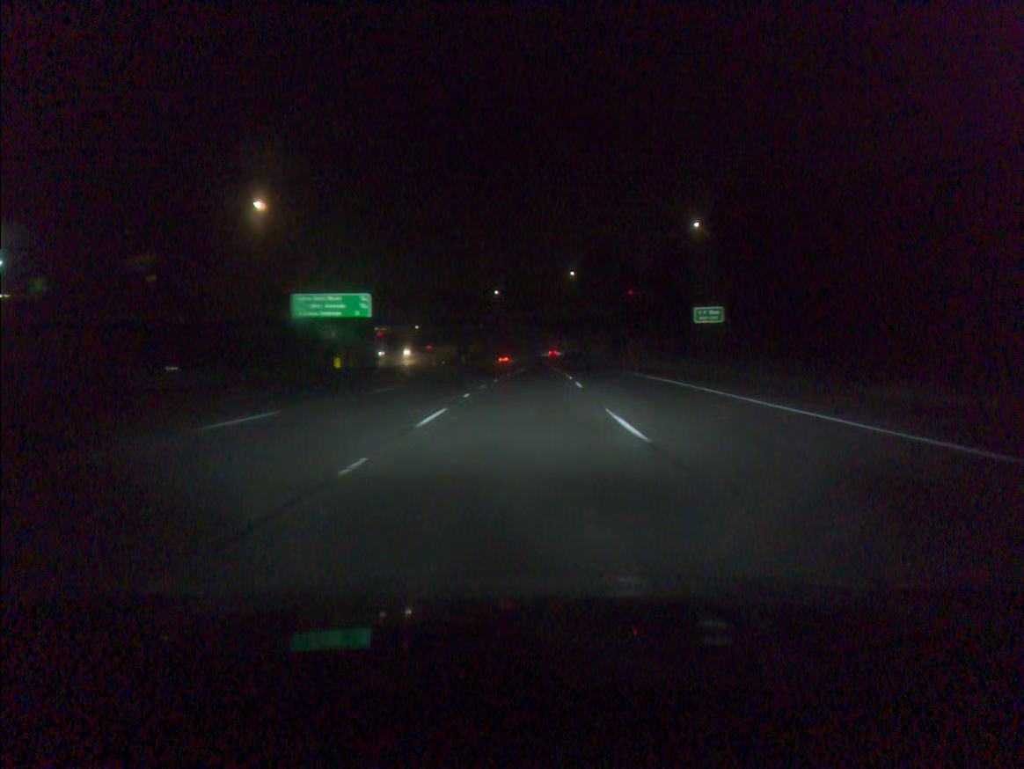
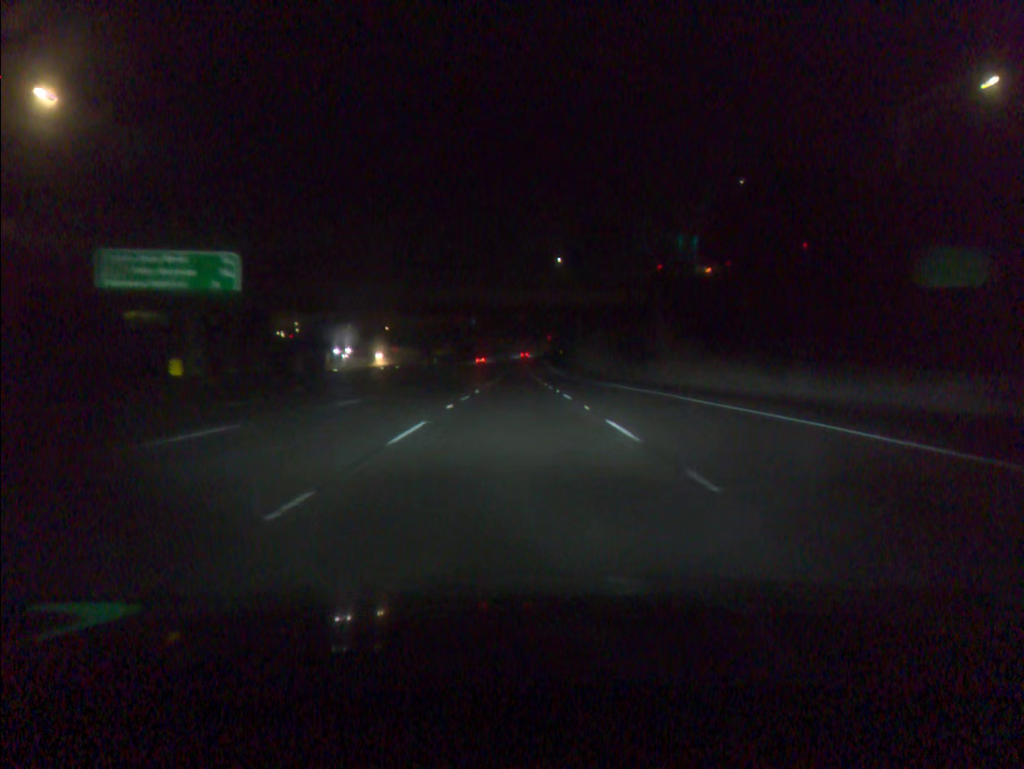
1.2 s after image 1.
(+0.5, +31.2) m; +2°
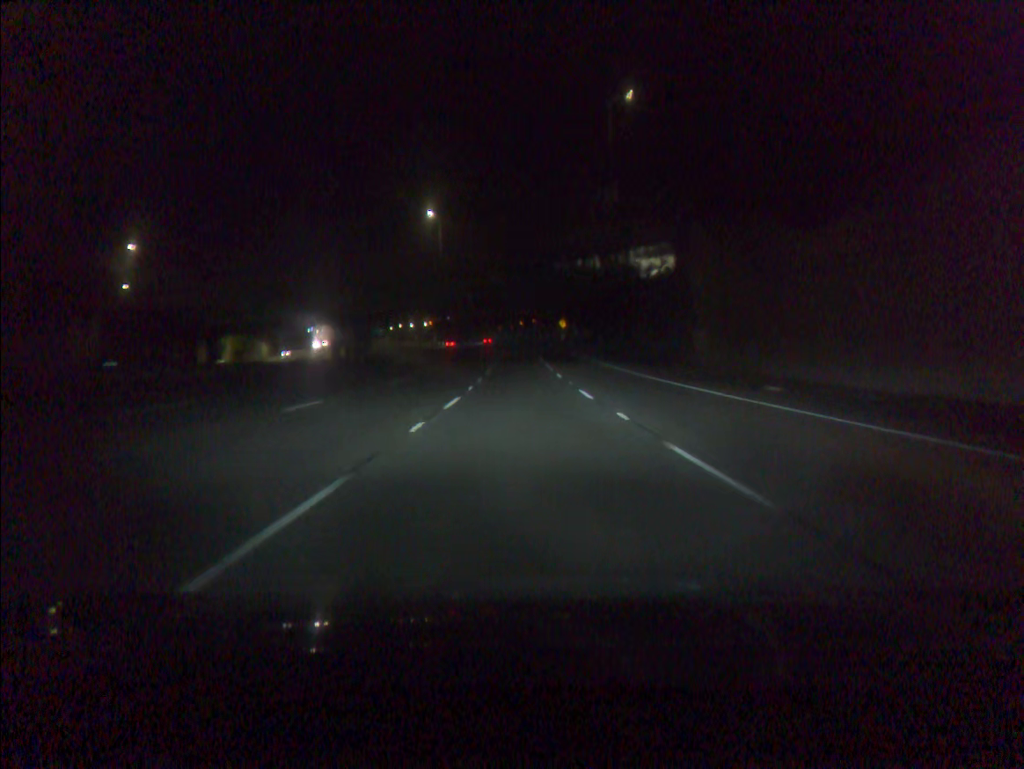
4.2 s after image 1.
(-0.2, +77.9) m; 0°
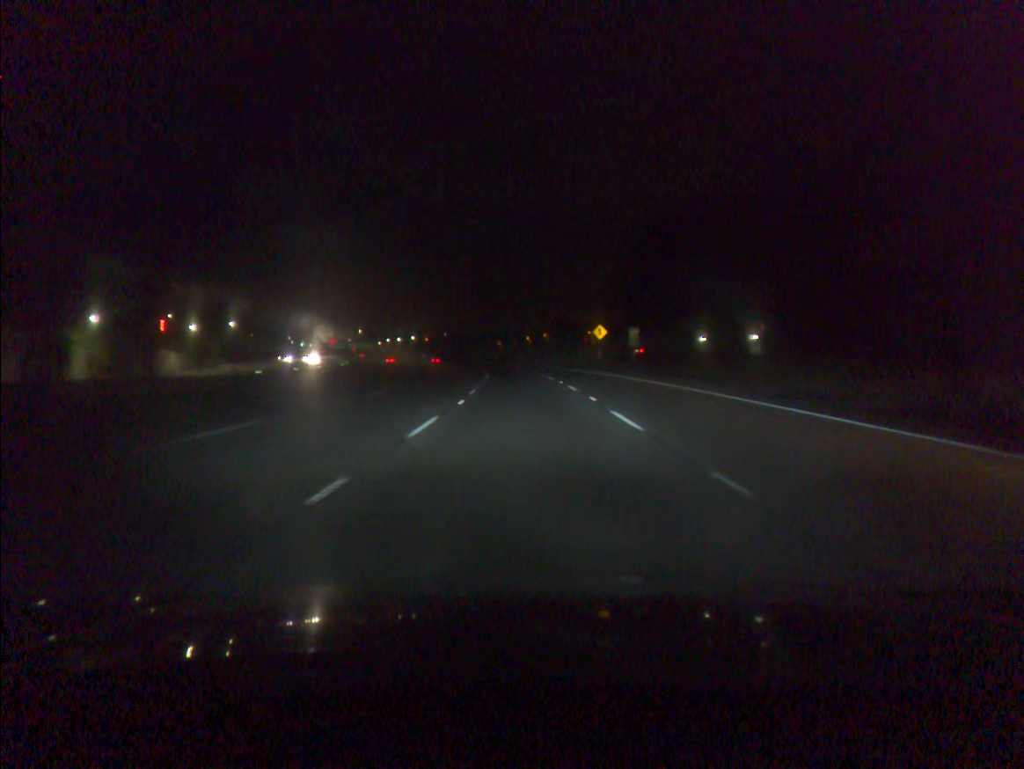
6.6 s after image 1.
(0.0, +62.4) m; 0°
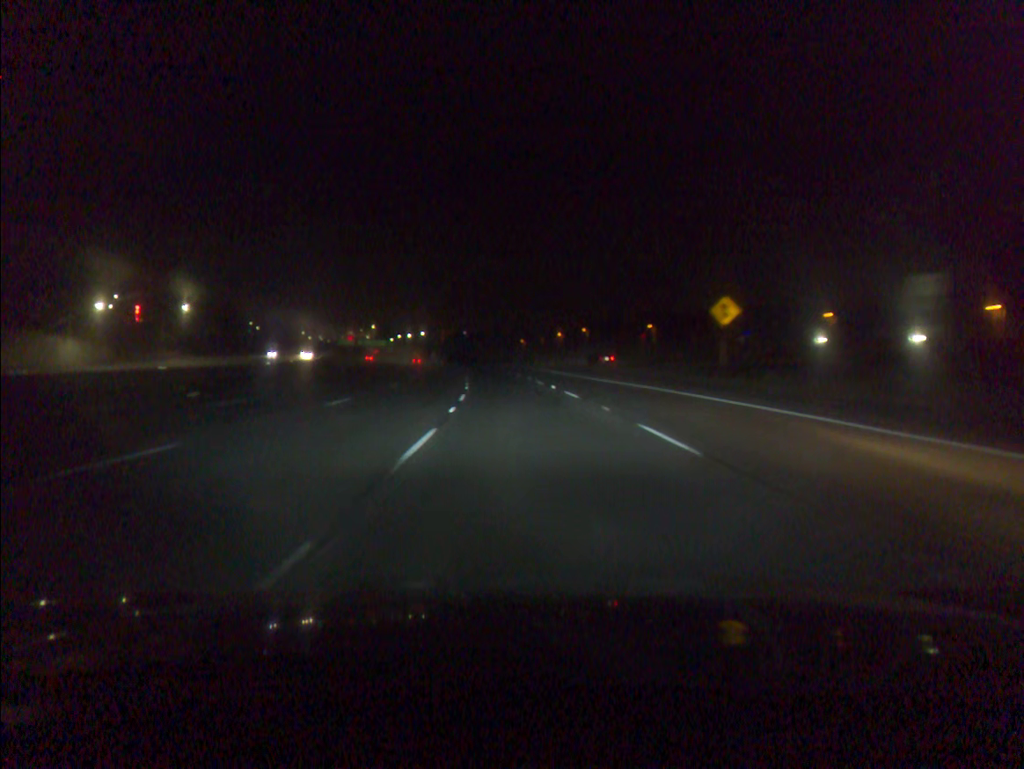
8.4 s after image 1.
(-0.5, +46.4) m; -2°
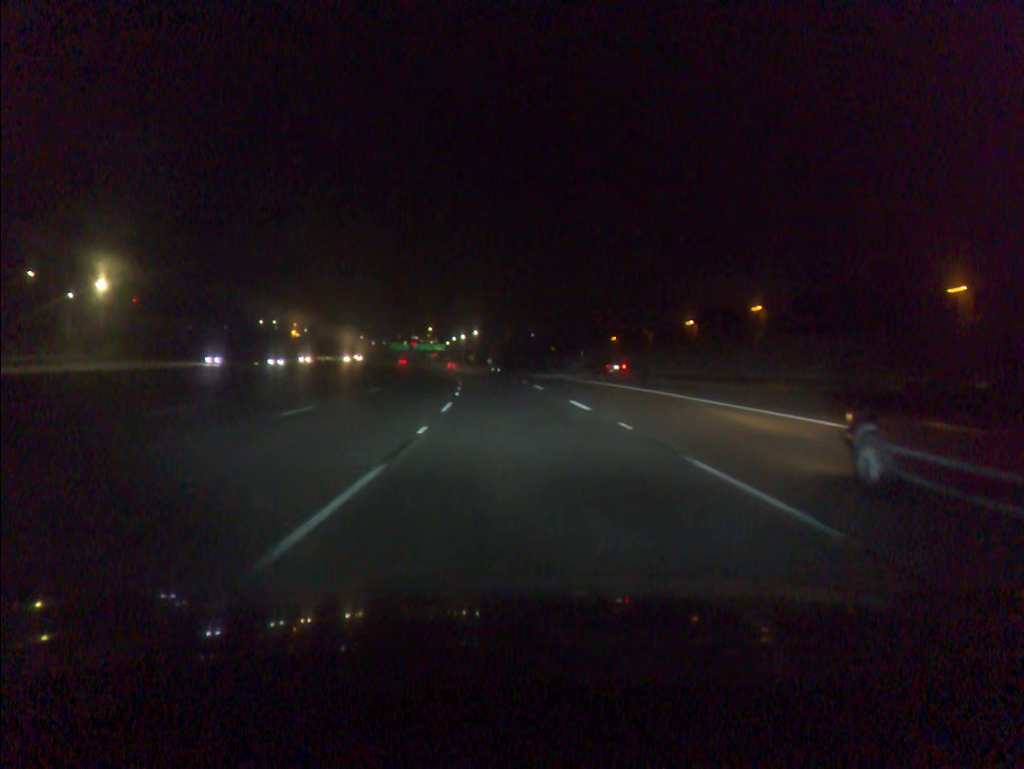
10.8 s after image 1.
(-2.8, +61.8) m; -5°
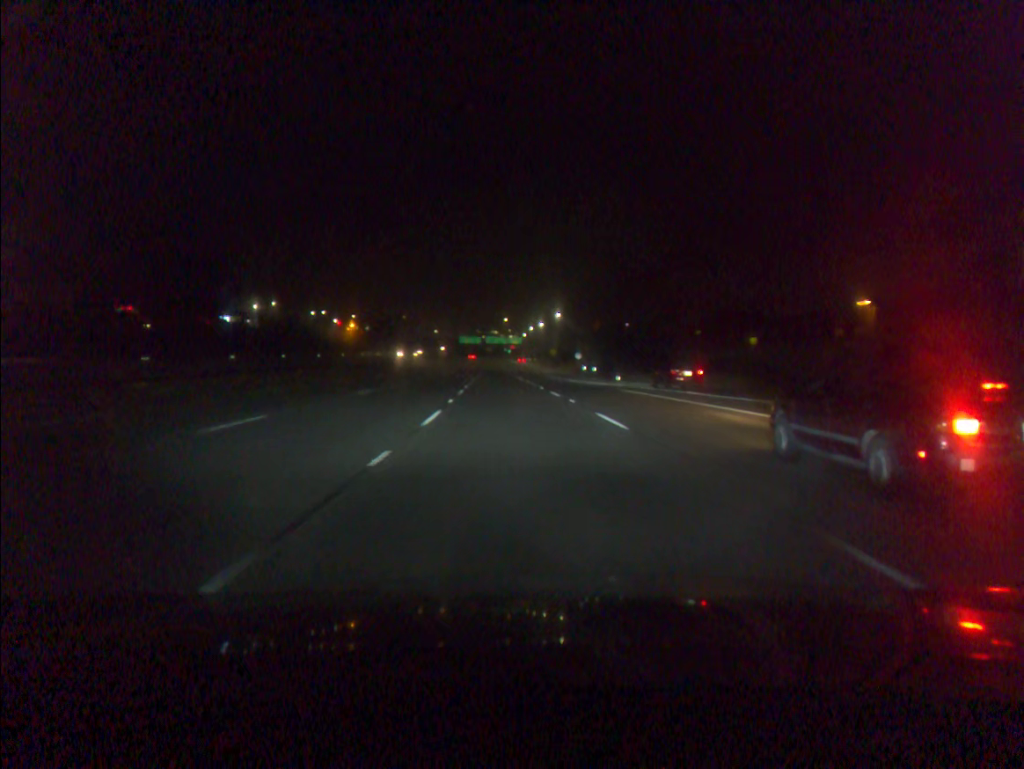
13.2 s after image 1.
(-3.3, +62.3) m; -6°
